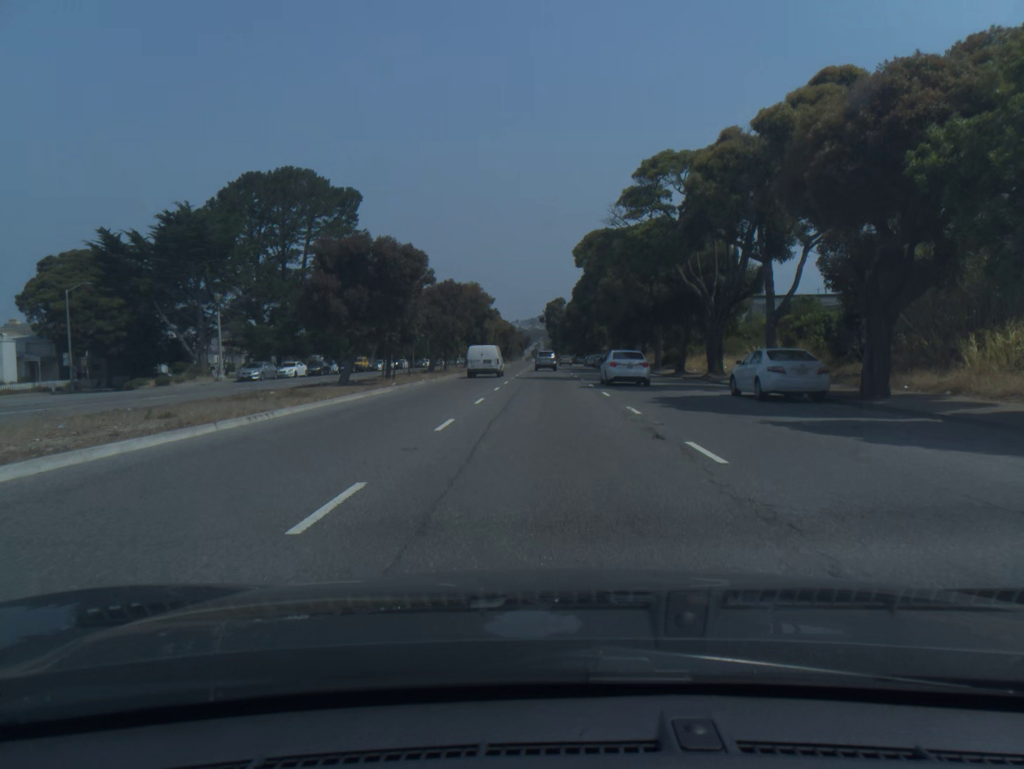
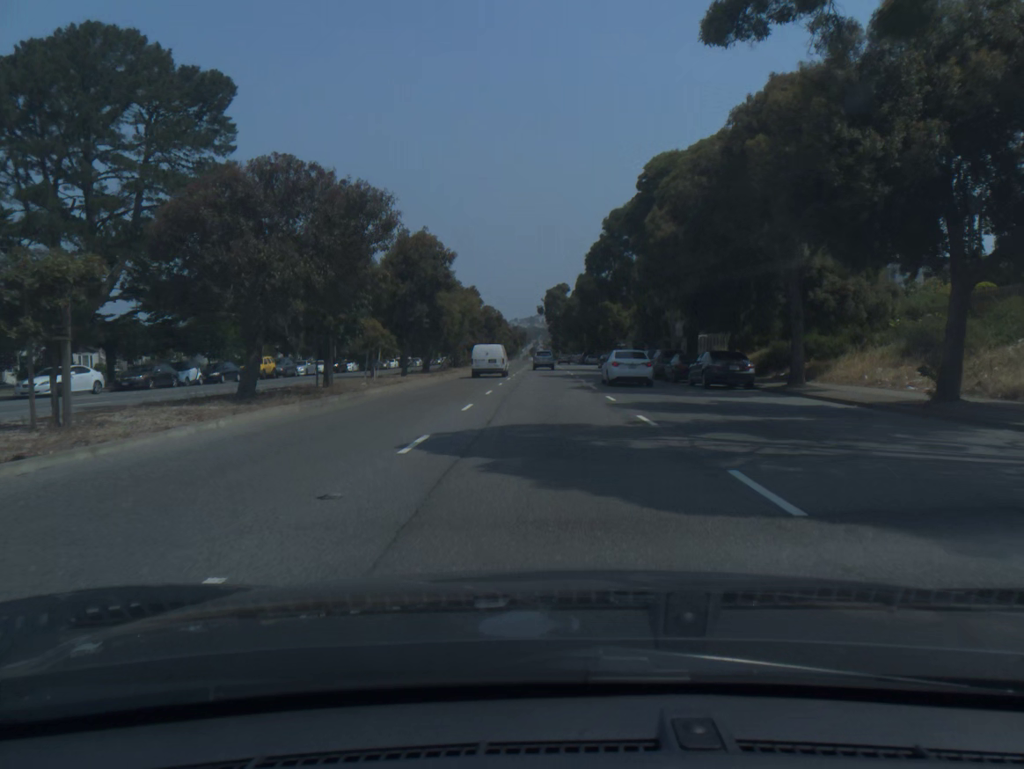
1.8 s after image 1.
(0.0, +32.4) m; 0°
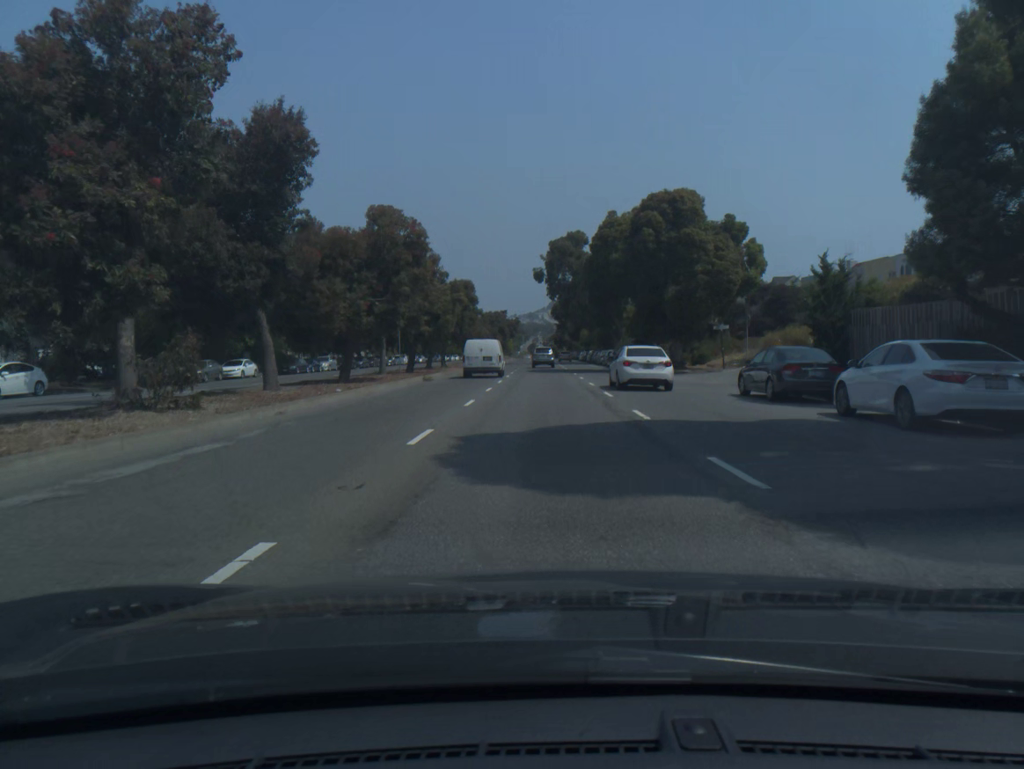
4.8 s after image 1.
(-0.1, +57.6) m; 0°
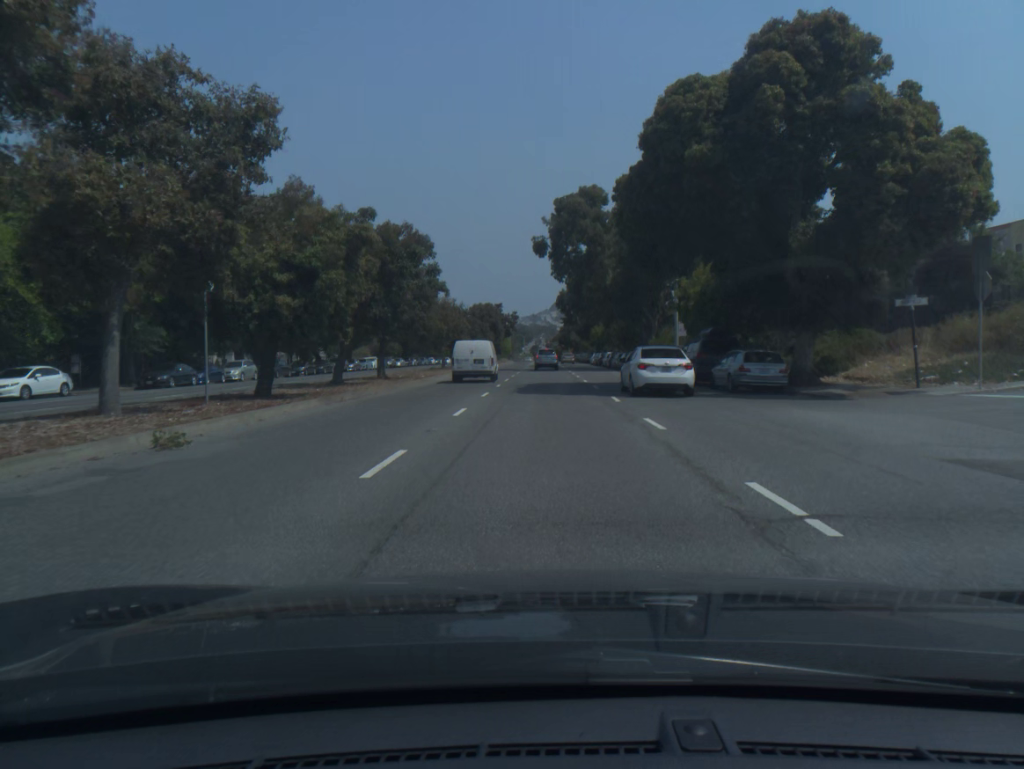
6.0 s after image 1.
(0.0, +23.9) m; 0°
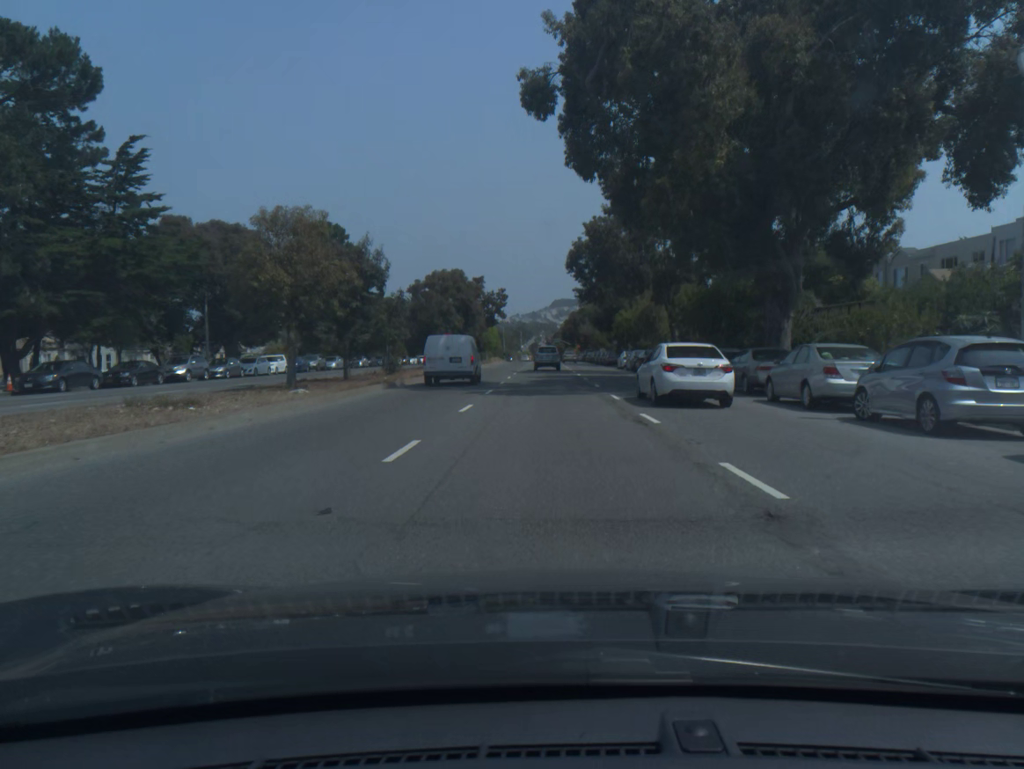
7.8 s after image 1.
(-0.1, +35.7) m; 0°
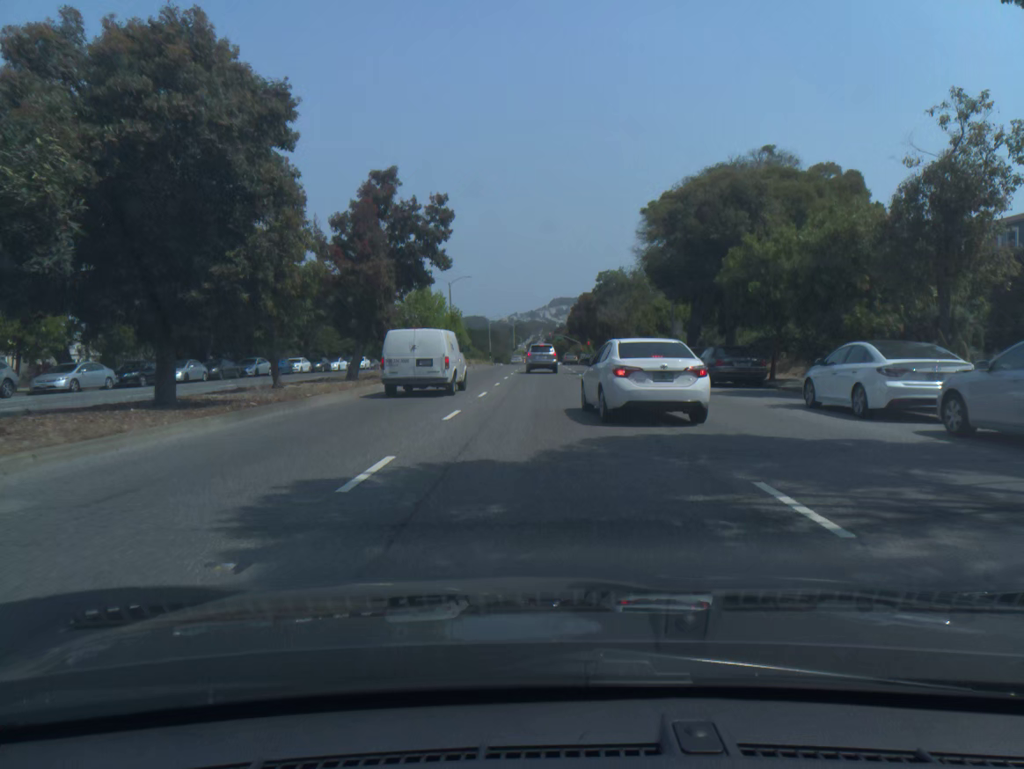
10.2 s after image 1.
(+0.1, +45.4) m; 0°
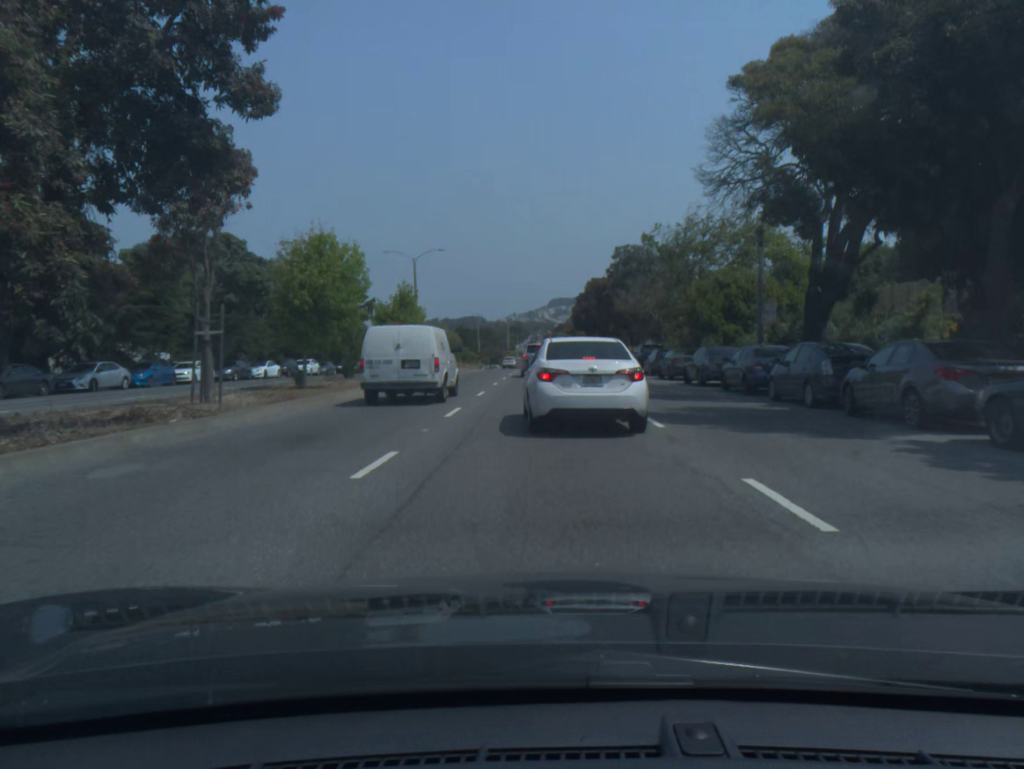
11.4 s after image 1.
(0.0, +21.1) m; 0°
